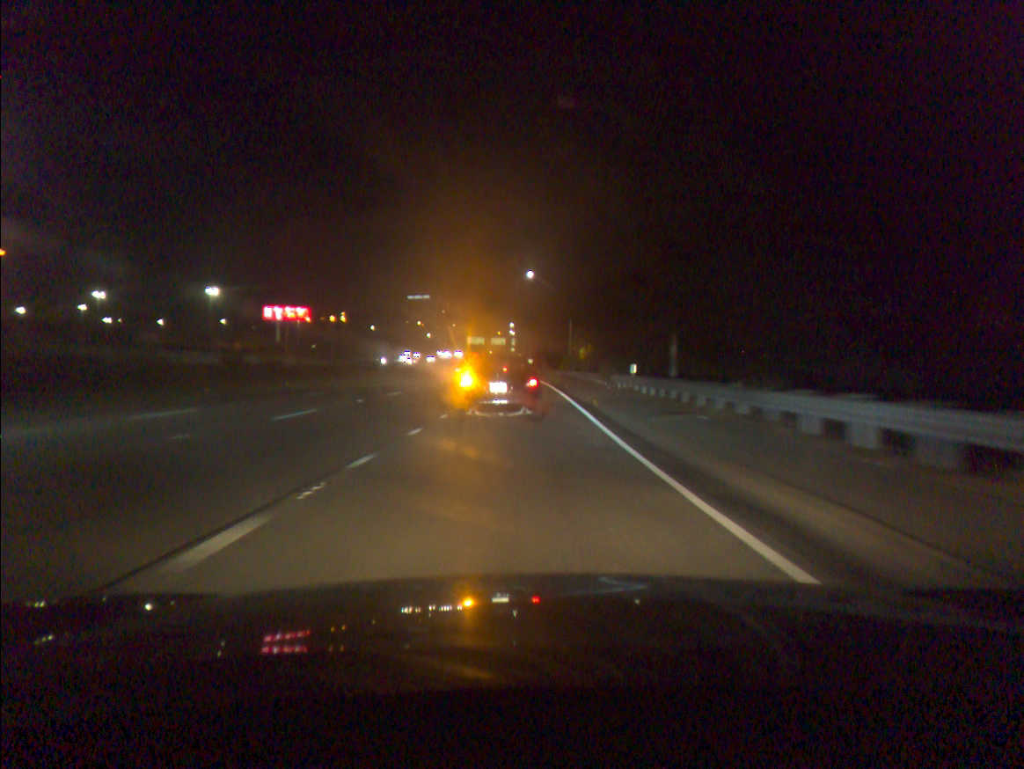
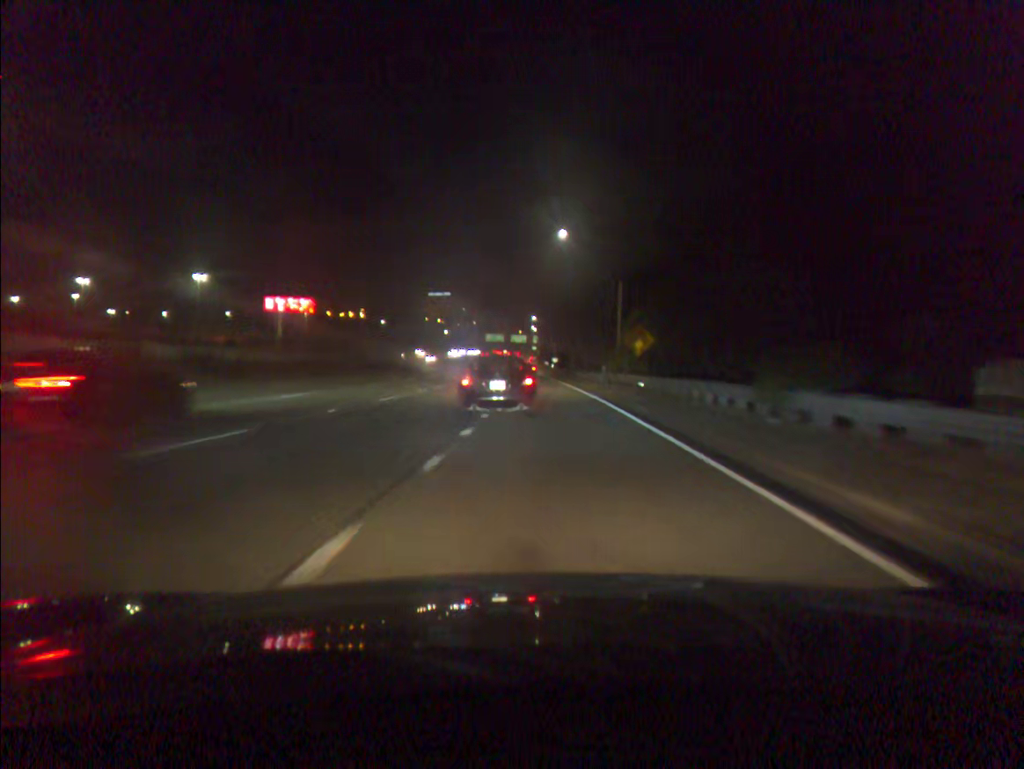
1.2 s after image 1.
(-0.3, +22.9) m; -2°
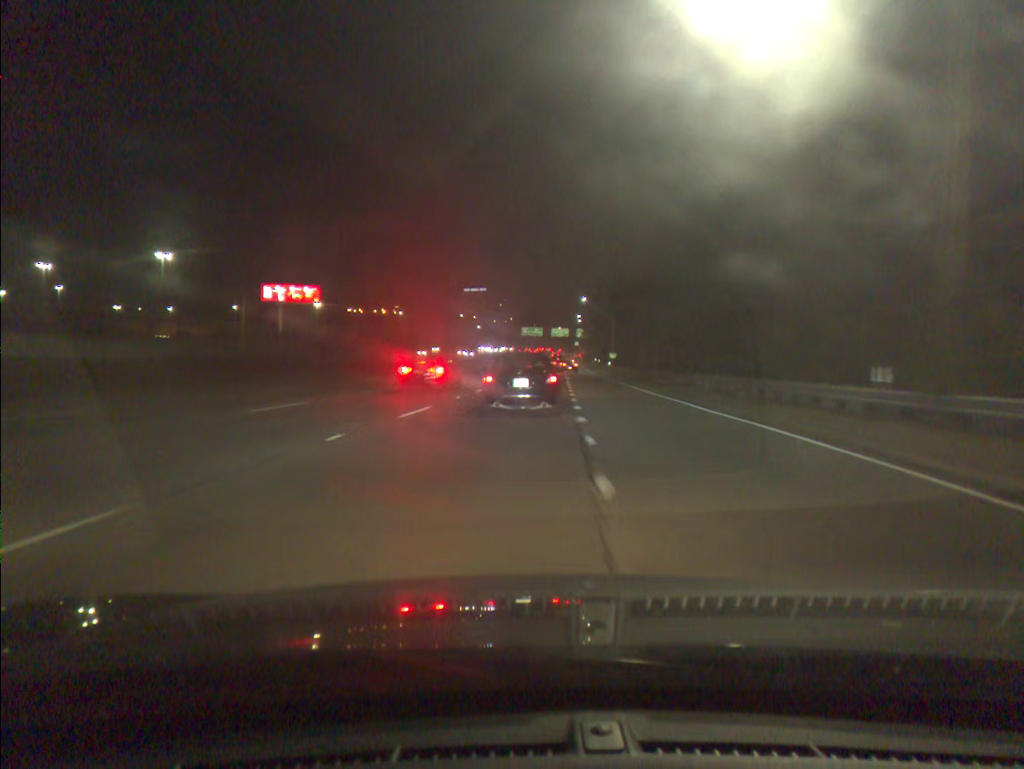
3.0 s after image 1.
(-0.7, +37.2) m; -3°
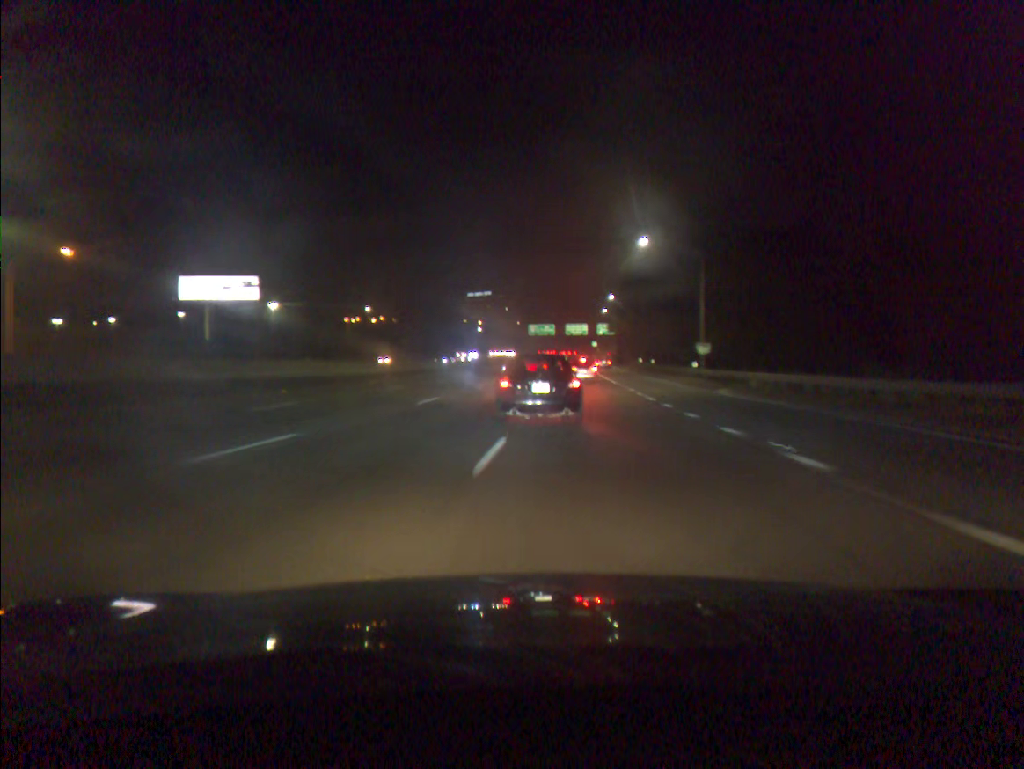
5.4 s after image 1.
(+0.4, +52.0) m; -1°
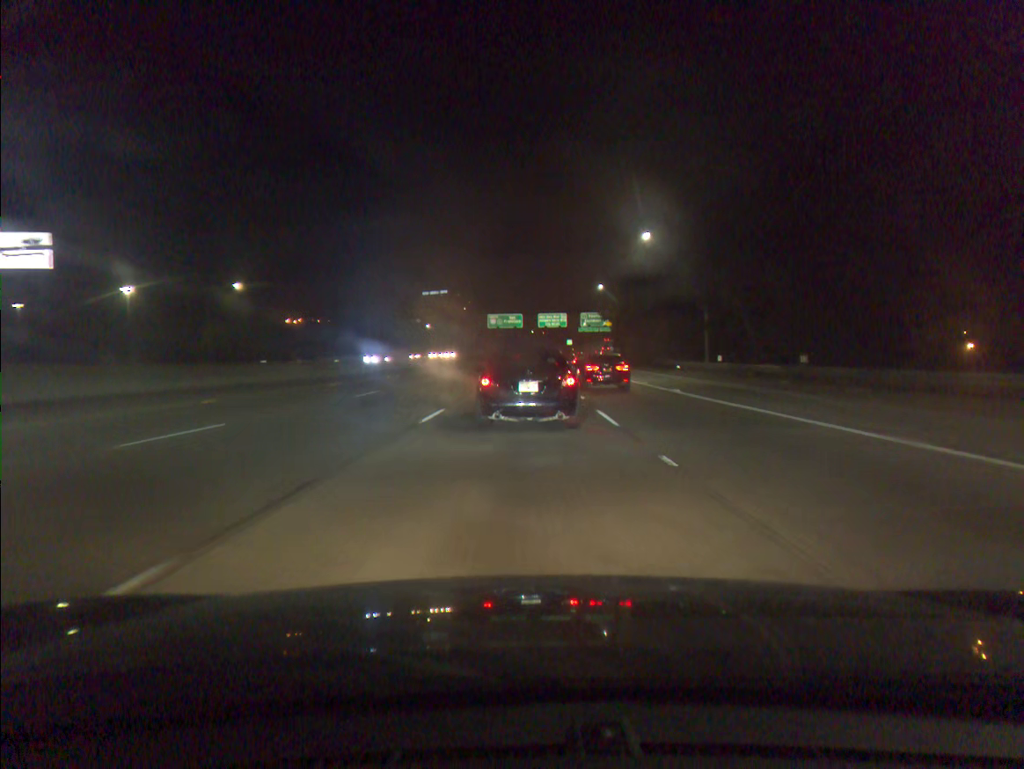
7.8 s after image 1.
(+0.8, +52.8) m; +3°
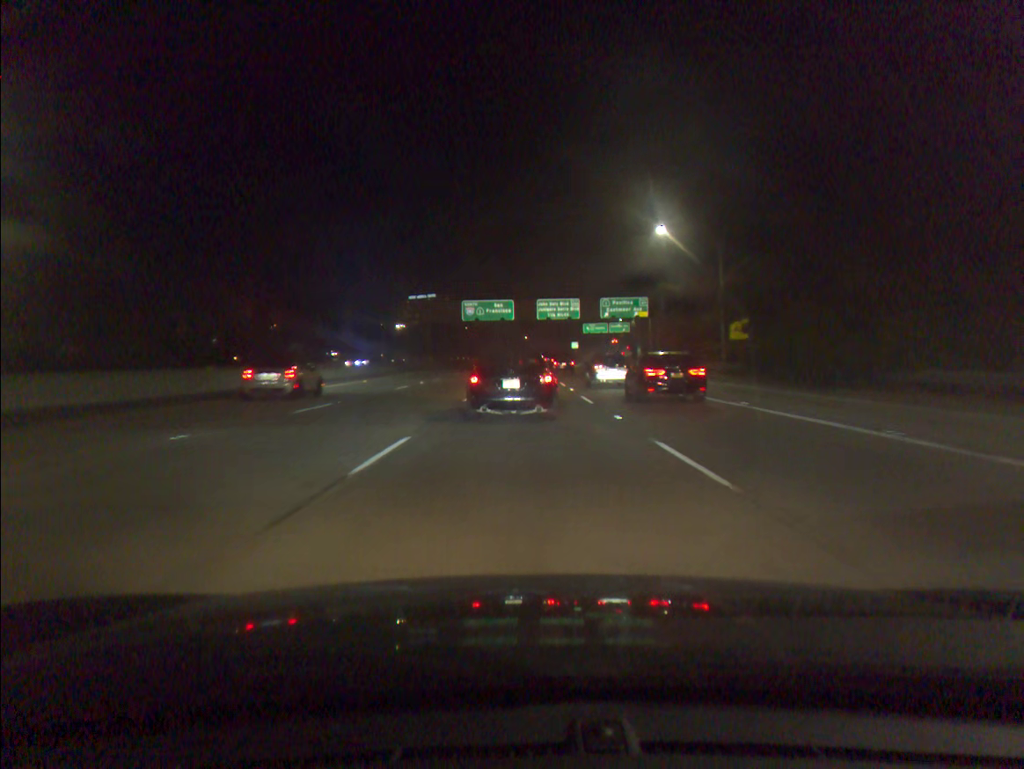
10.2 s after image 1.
(+0.4, +50.7) m; +1°
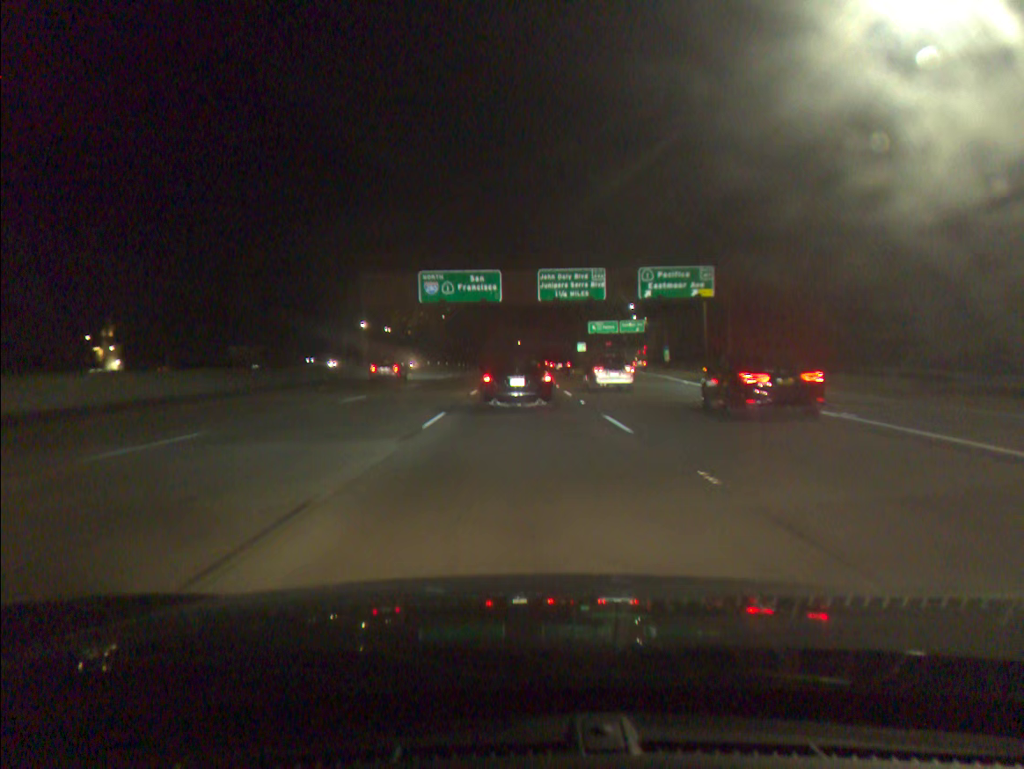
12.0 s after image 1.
(+0.2, +38.0) m; 0°
